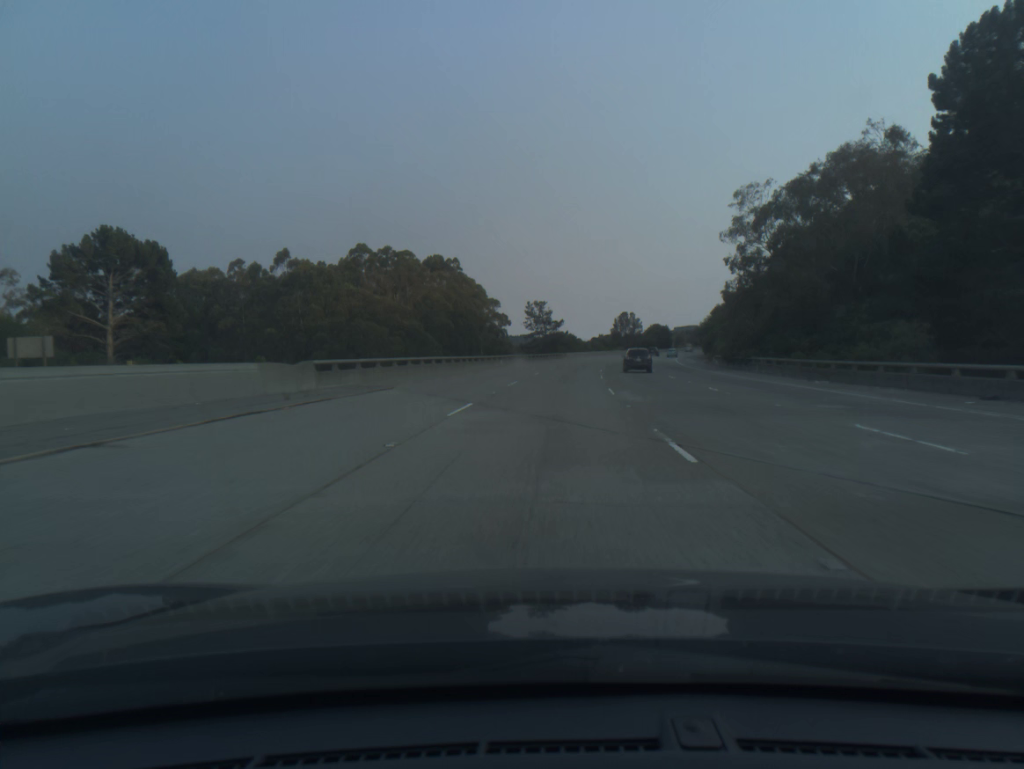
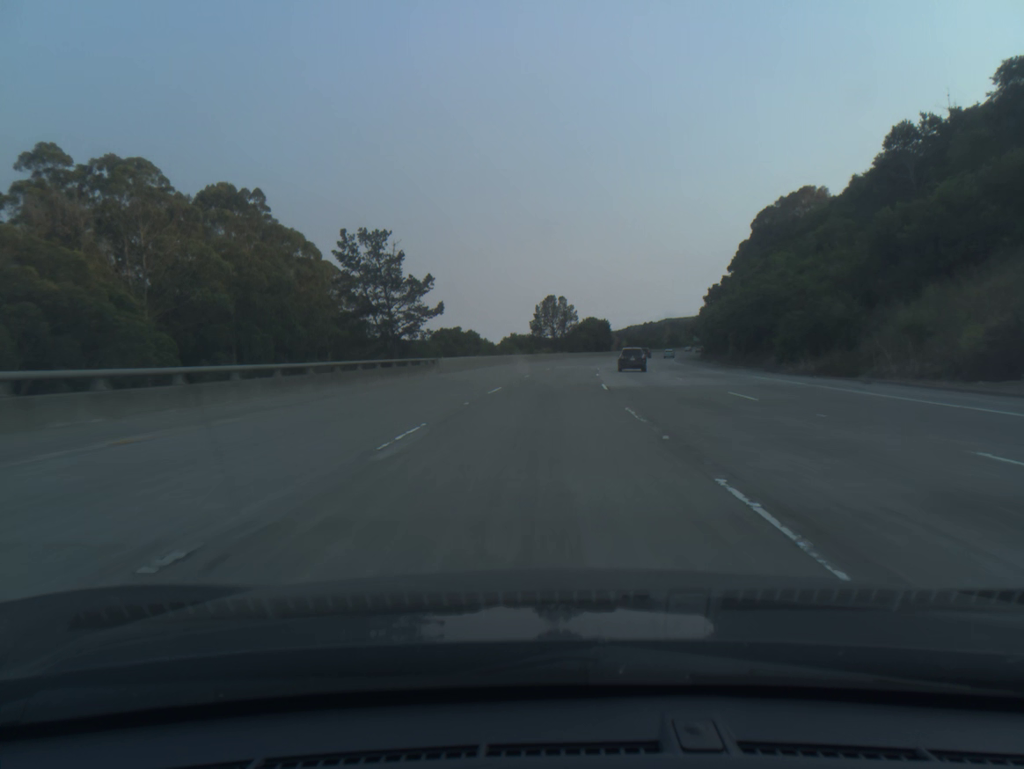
(+4.7, +77.8) m; +7°
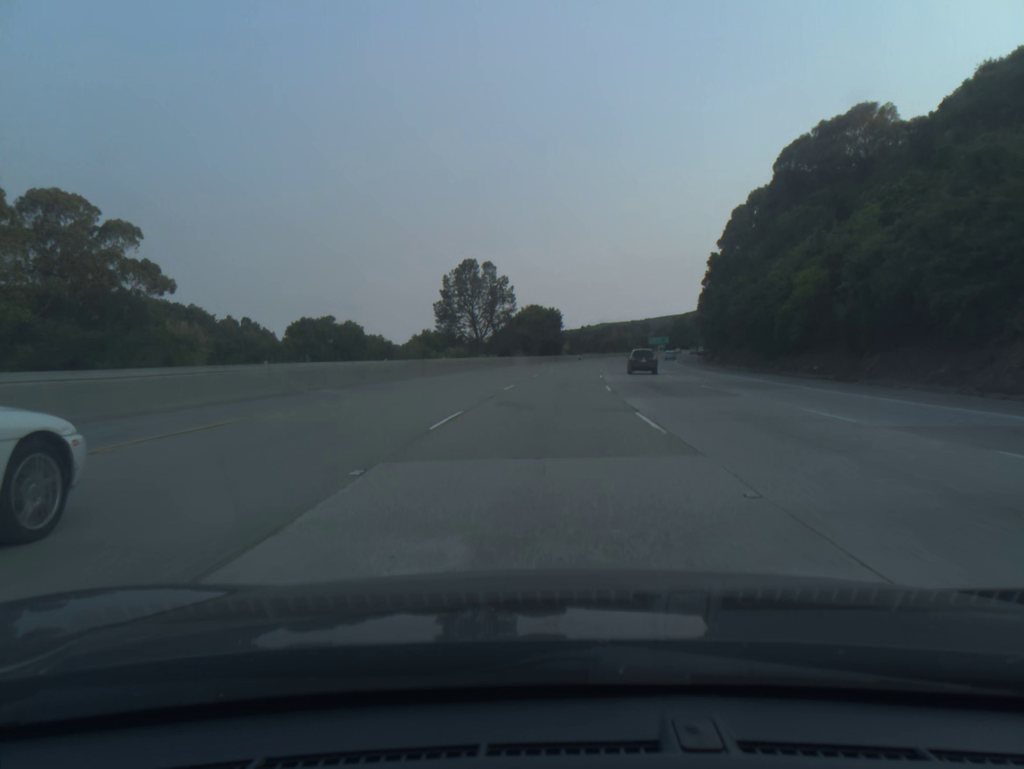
(+2.3, +58.6) m; +5°
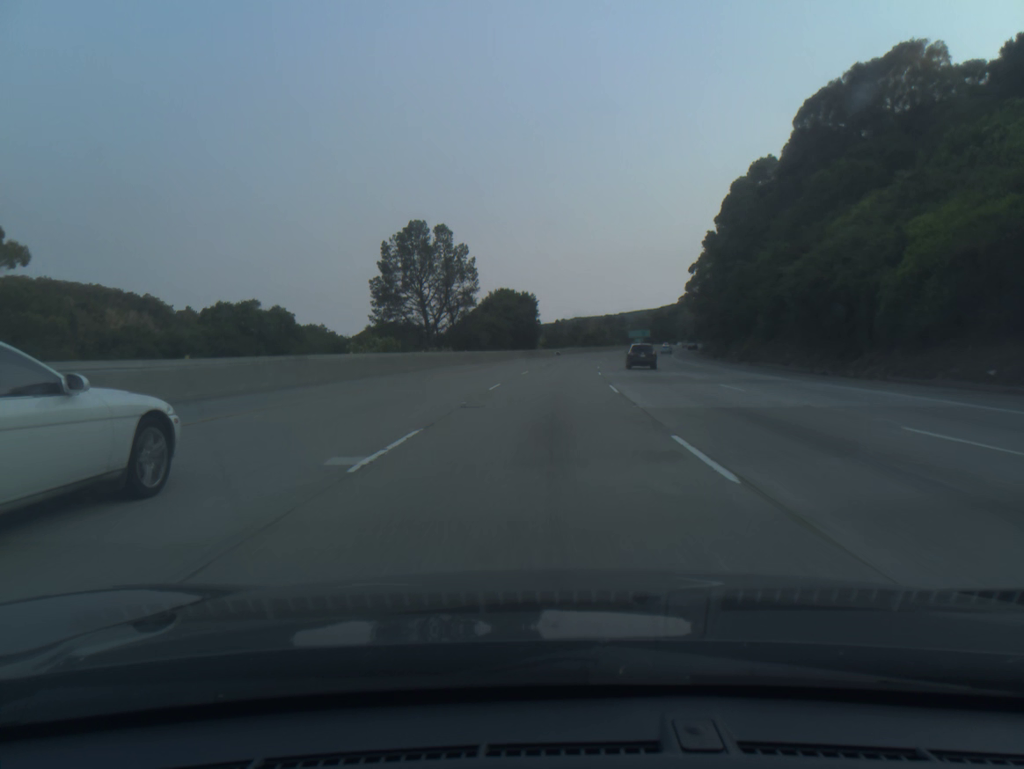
(+0.2, +19.6) m; +2°
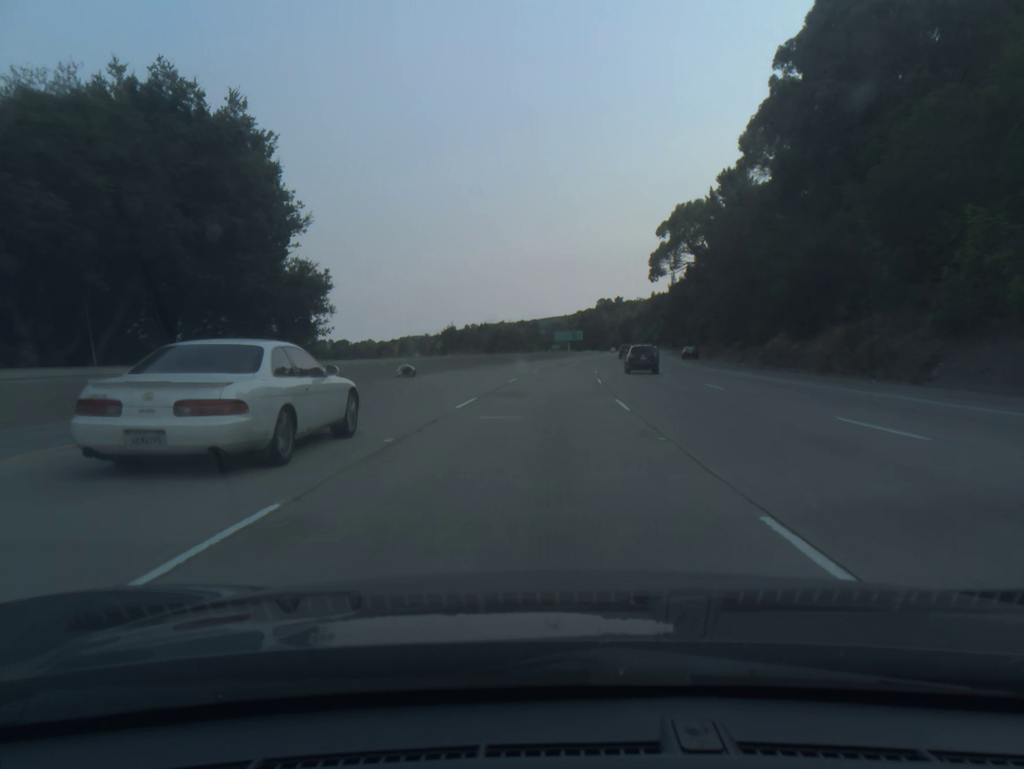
(+4.6, +78.2) m; +6°
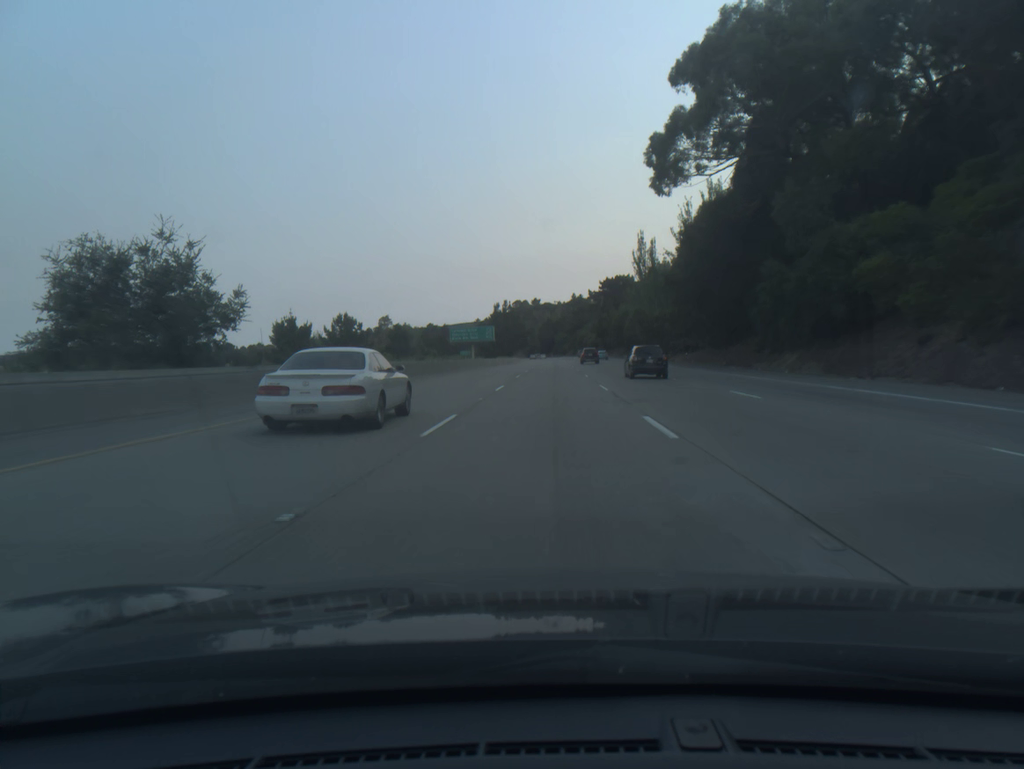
(+4.2, +78.3) m; +6°
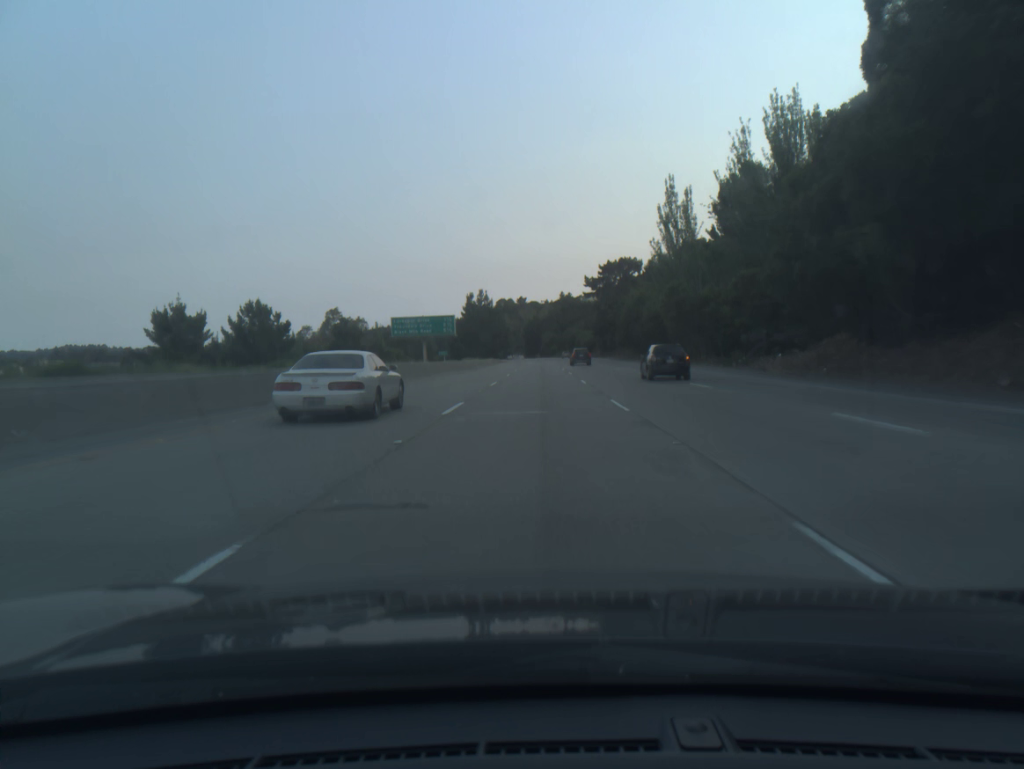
(+0.6, +39.2) m; +1°
